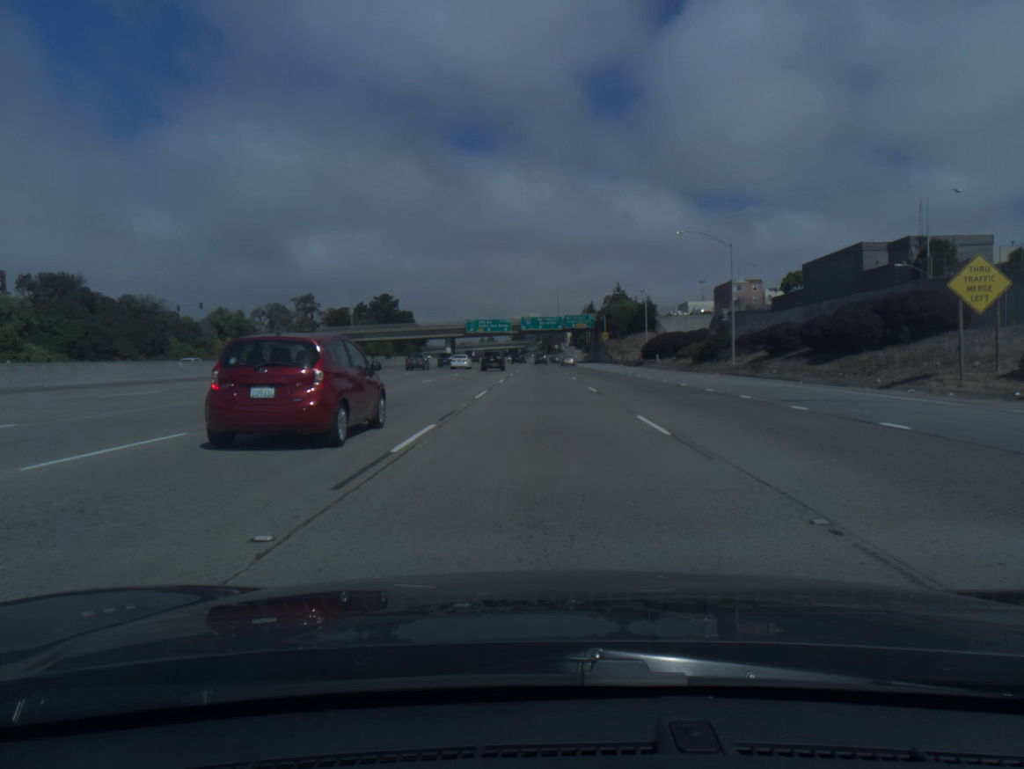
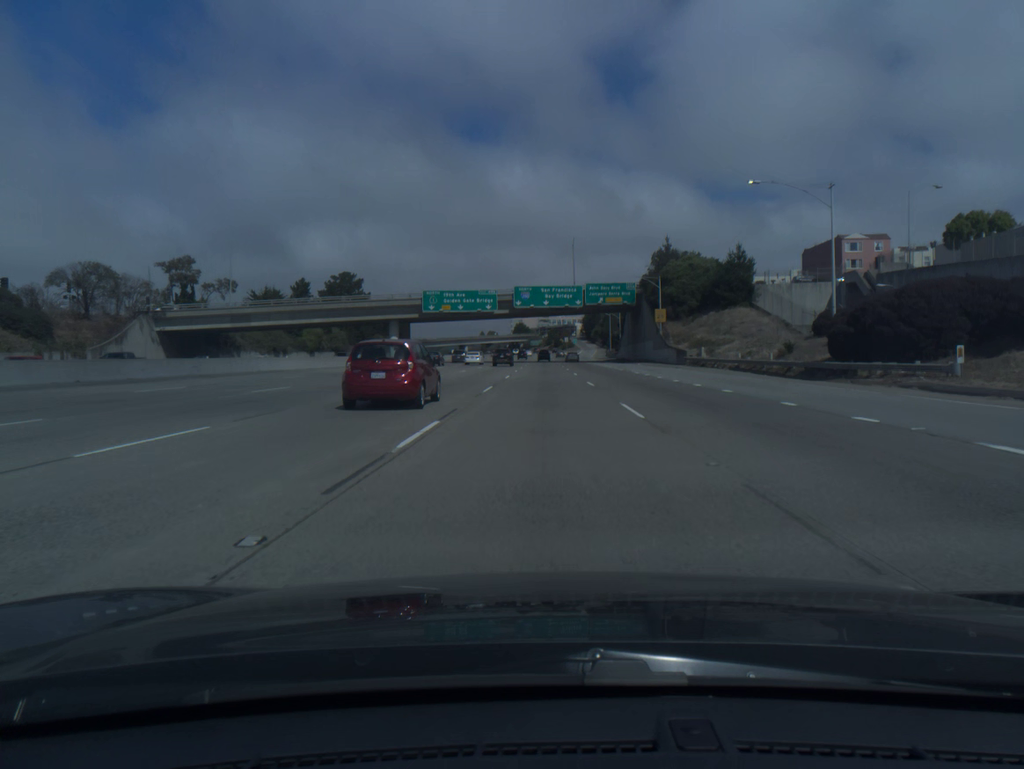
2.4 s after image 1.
(0.0, +70.0) m; 0°
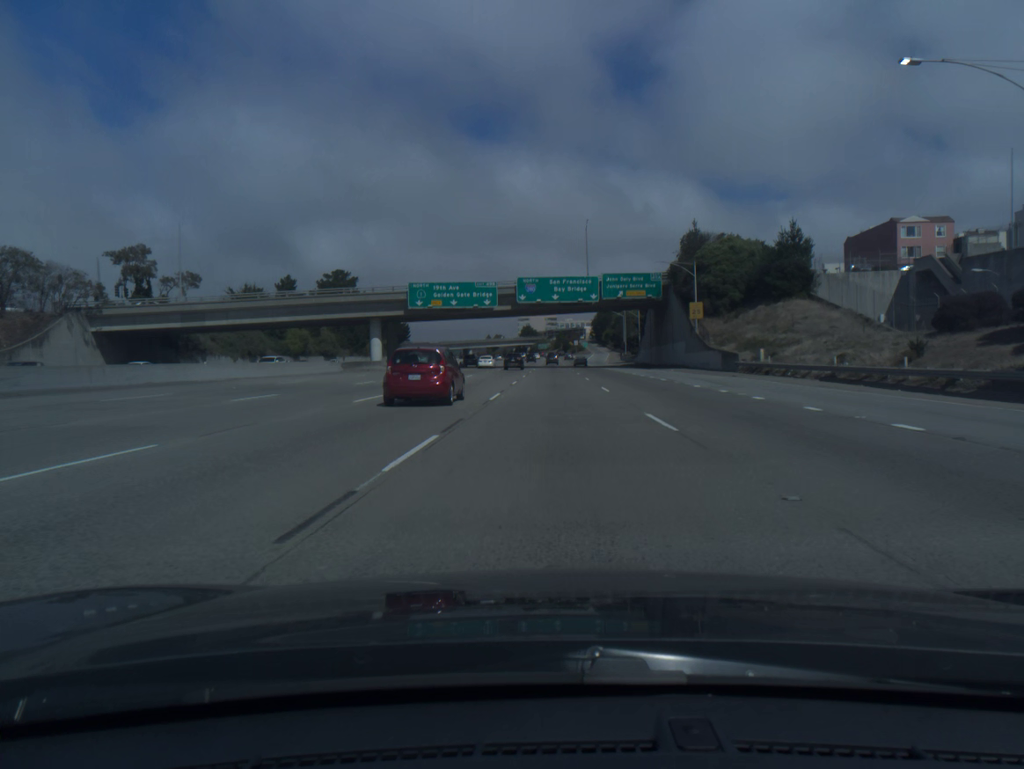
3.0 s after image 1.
(-0.1, +16.6) m; 0°
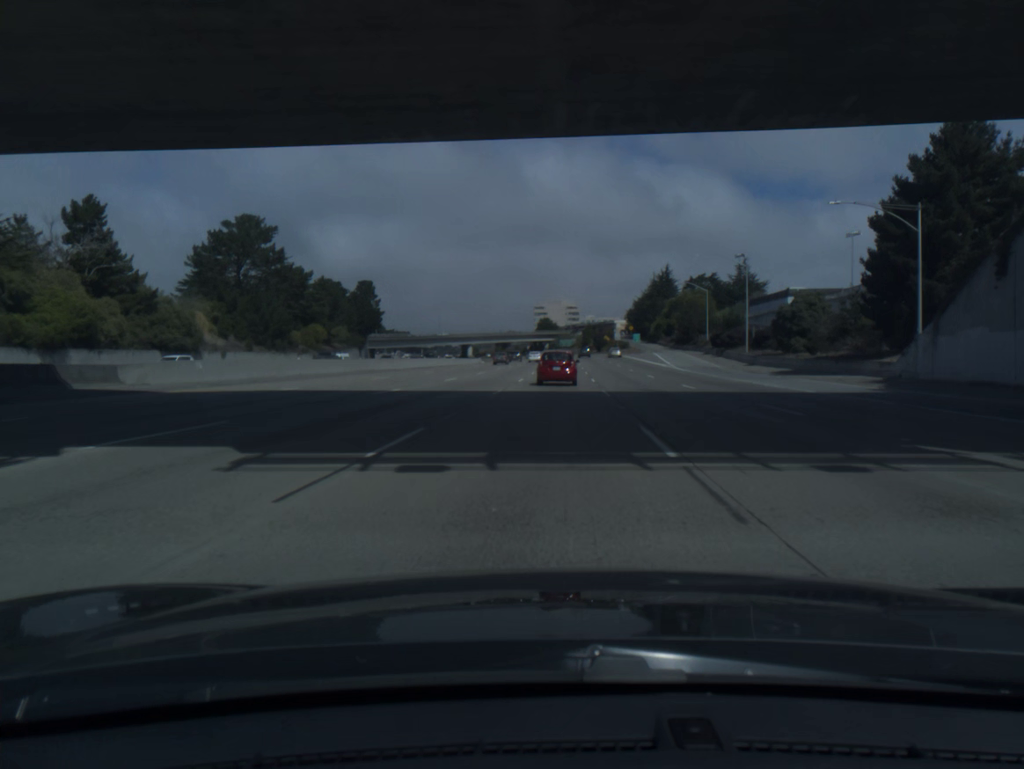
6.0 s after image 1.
(-2.0, +83.4) m; -1°
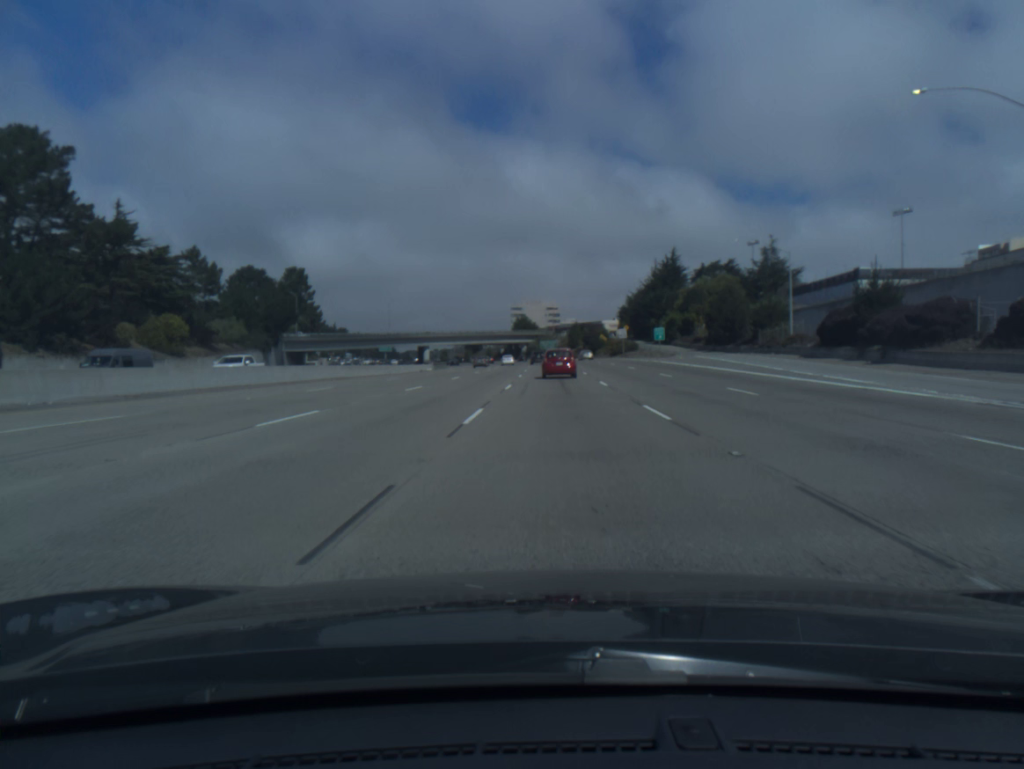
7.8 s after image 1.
(+0.9, +52.8) m; +2°
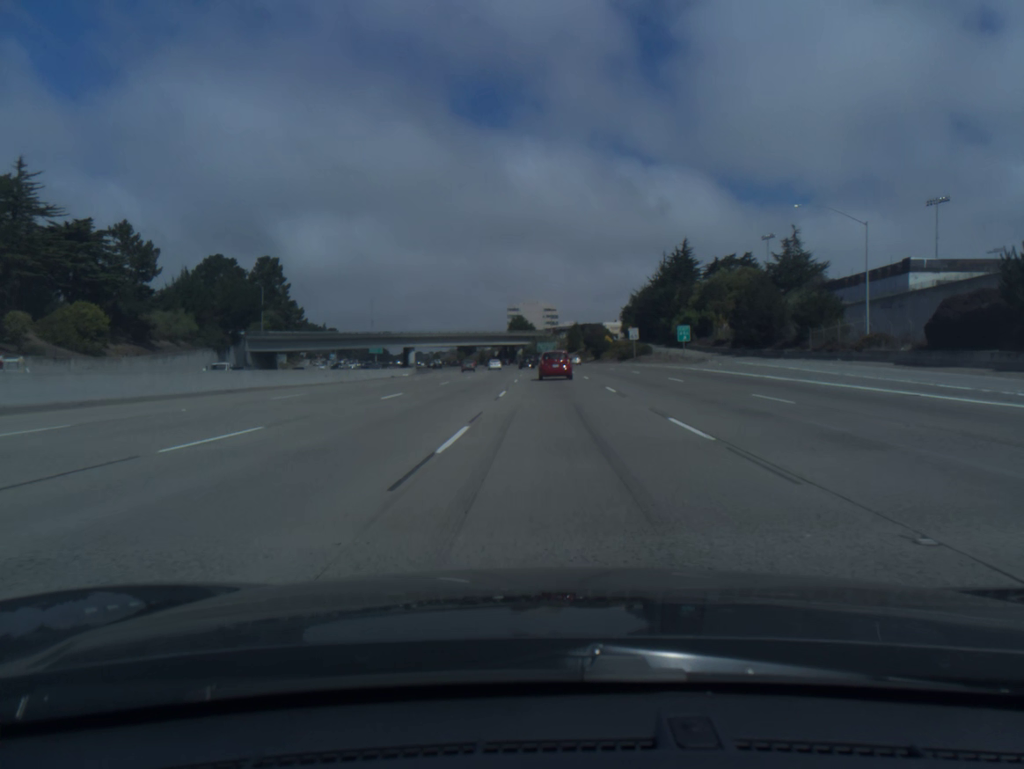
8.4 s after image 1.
(0.0, +18.1) m; 0°
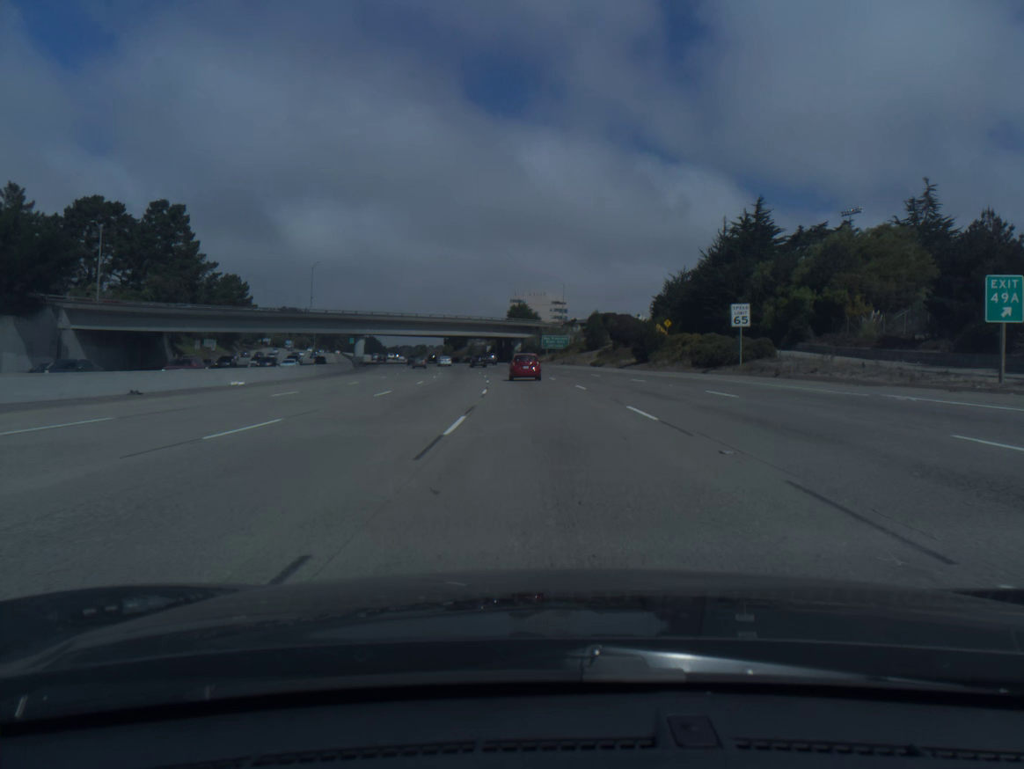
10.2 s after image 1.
(+0.1, +54.8) m; 0°
